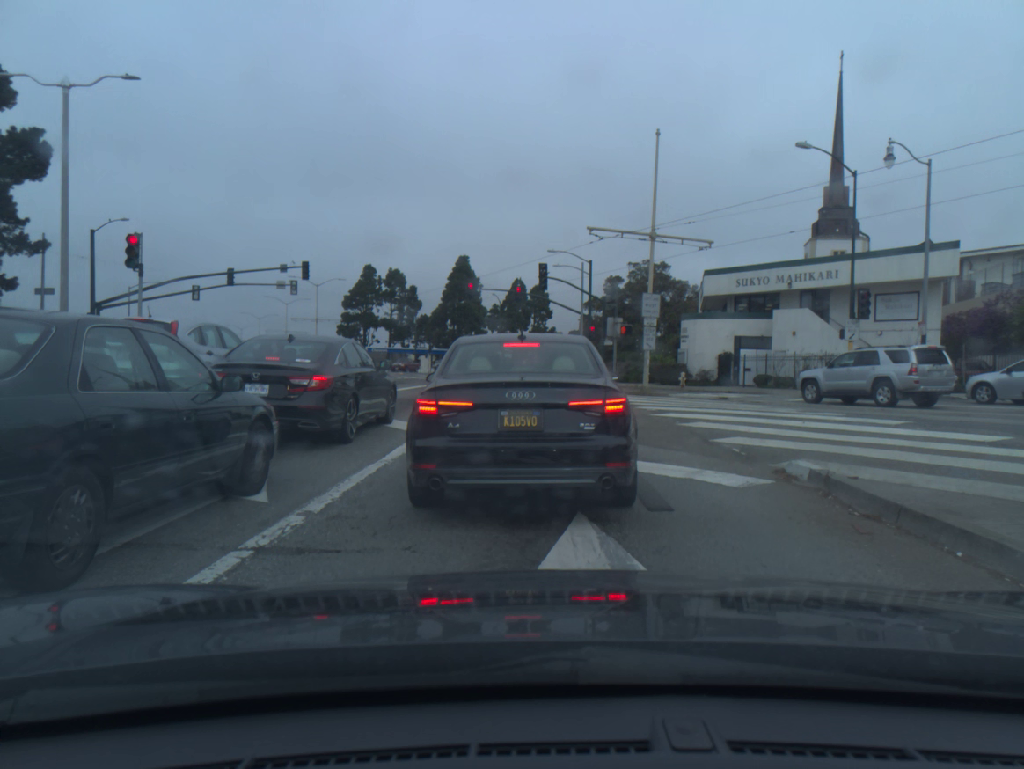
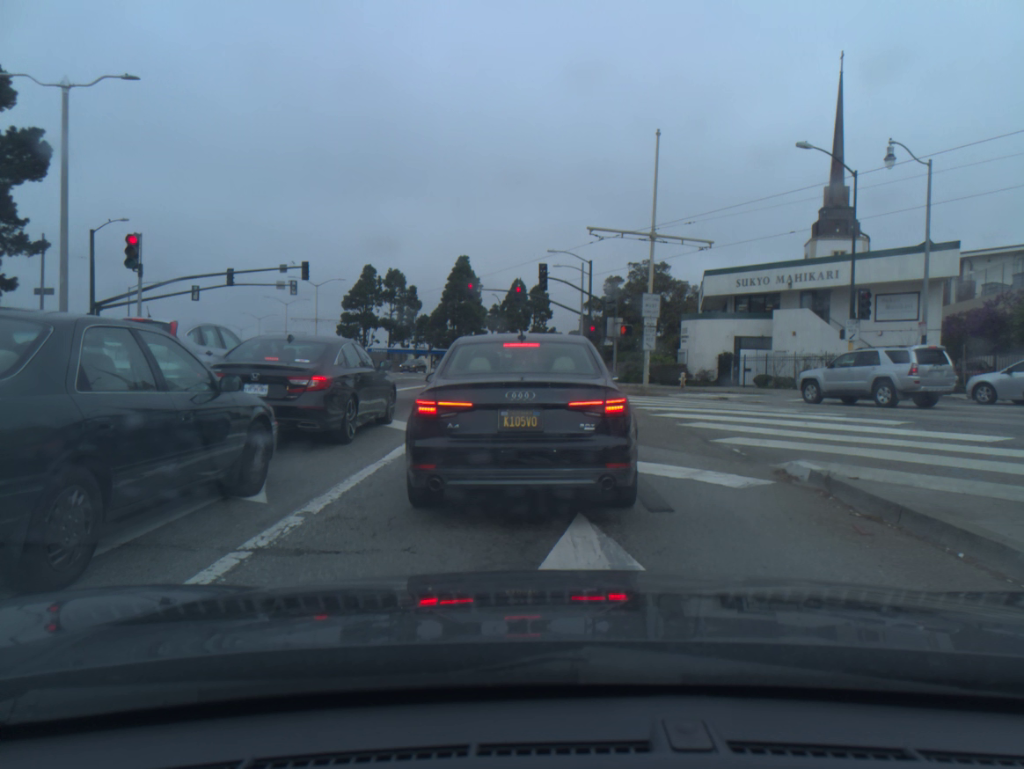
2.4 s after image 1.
(0.0, 0.0) m; 0°
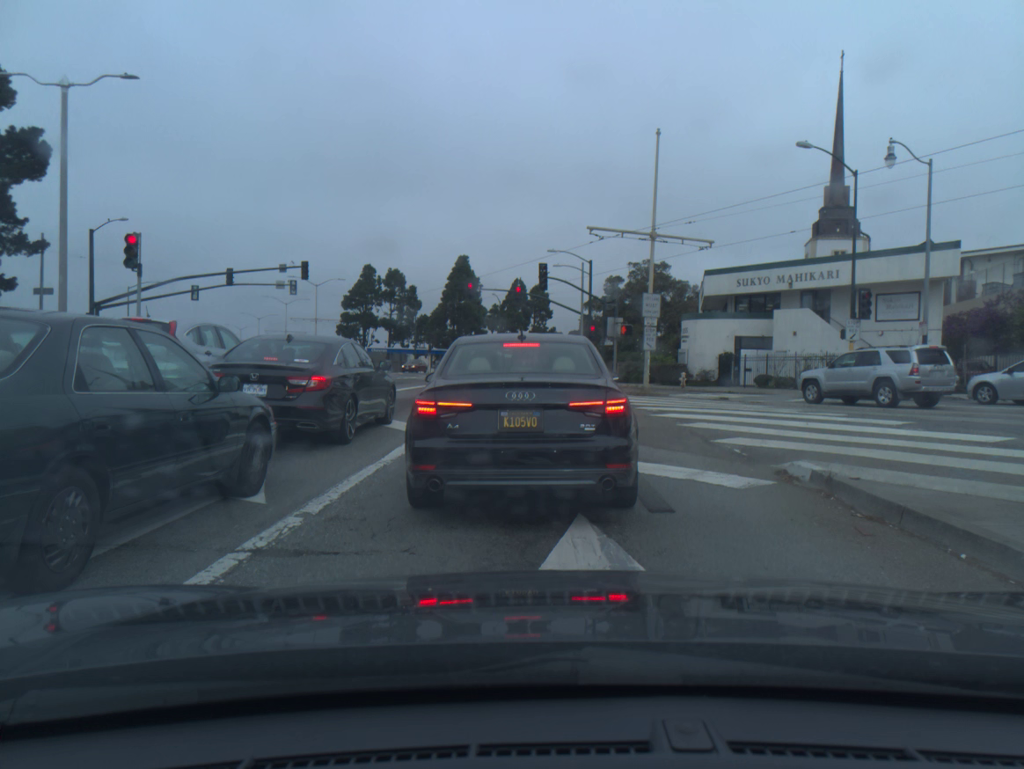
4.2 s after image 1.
(0.0, 0.0) m; 0°
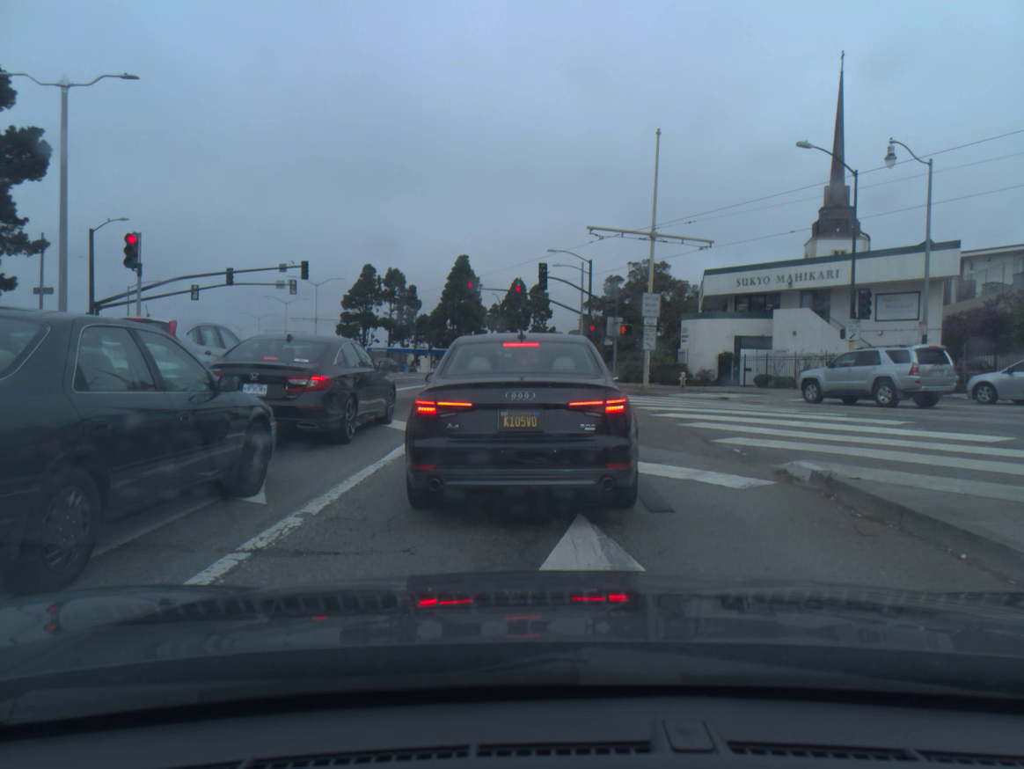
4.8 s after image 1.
(0.0, 0.0) m; 0°
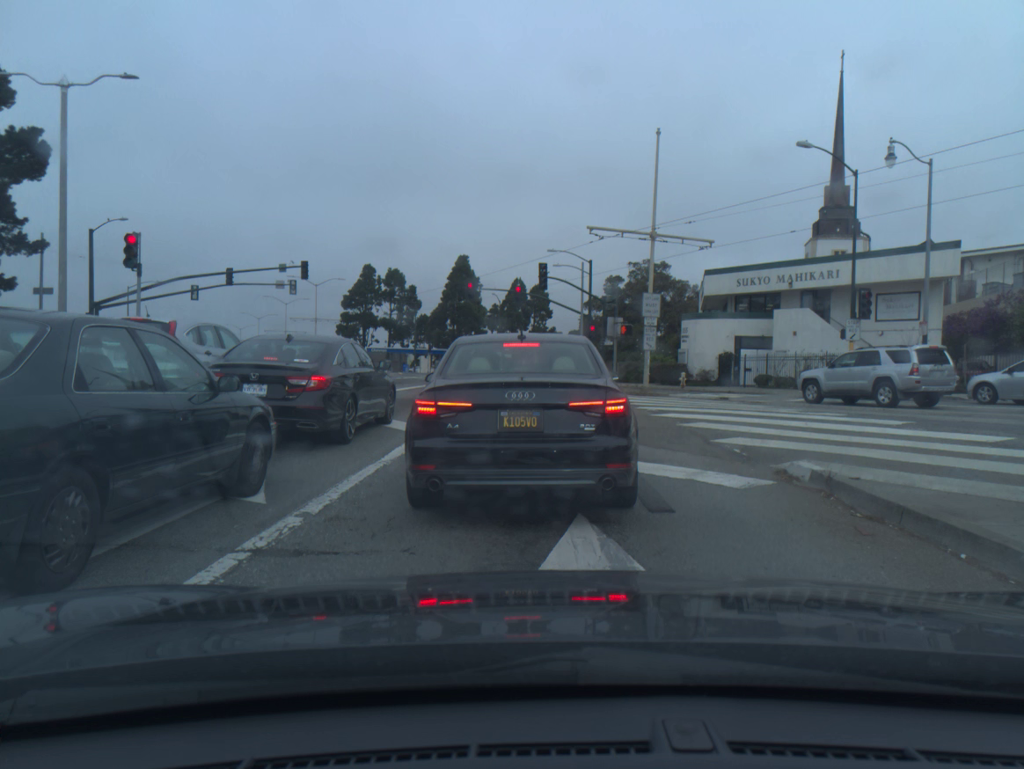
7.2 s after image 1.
(0.0, 0.0) m; 0°
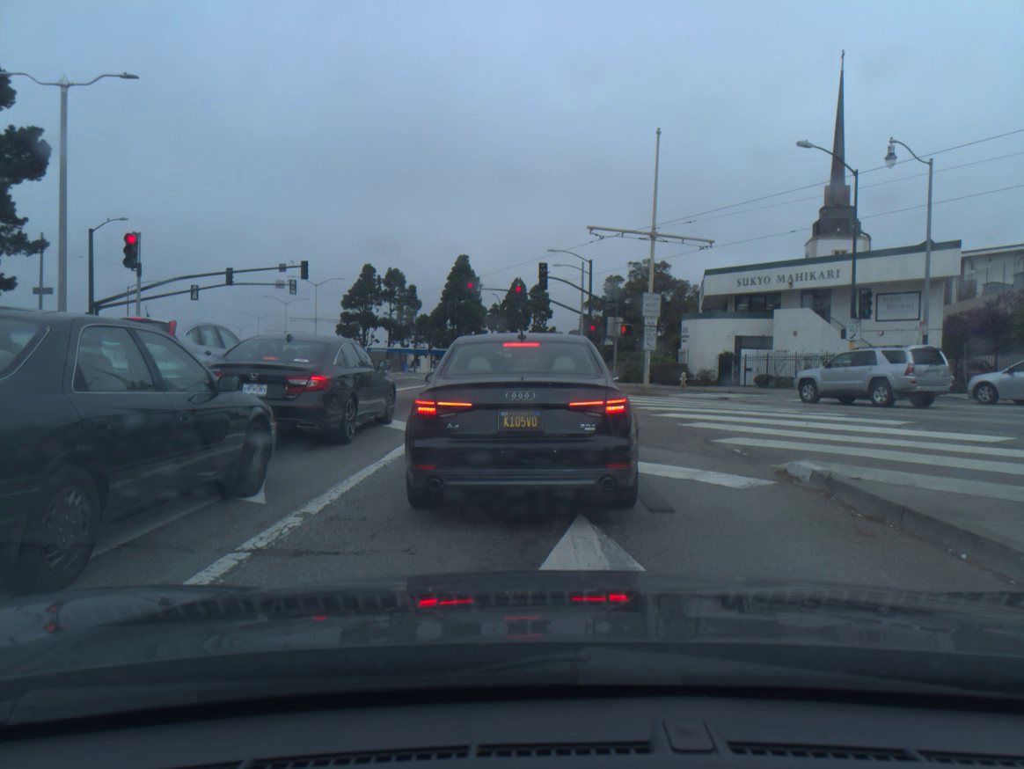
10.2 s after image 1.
(0.0, 0.0) m; 0°
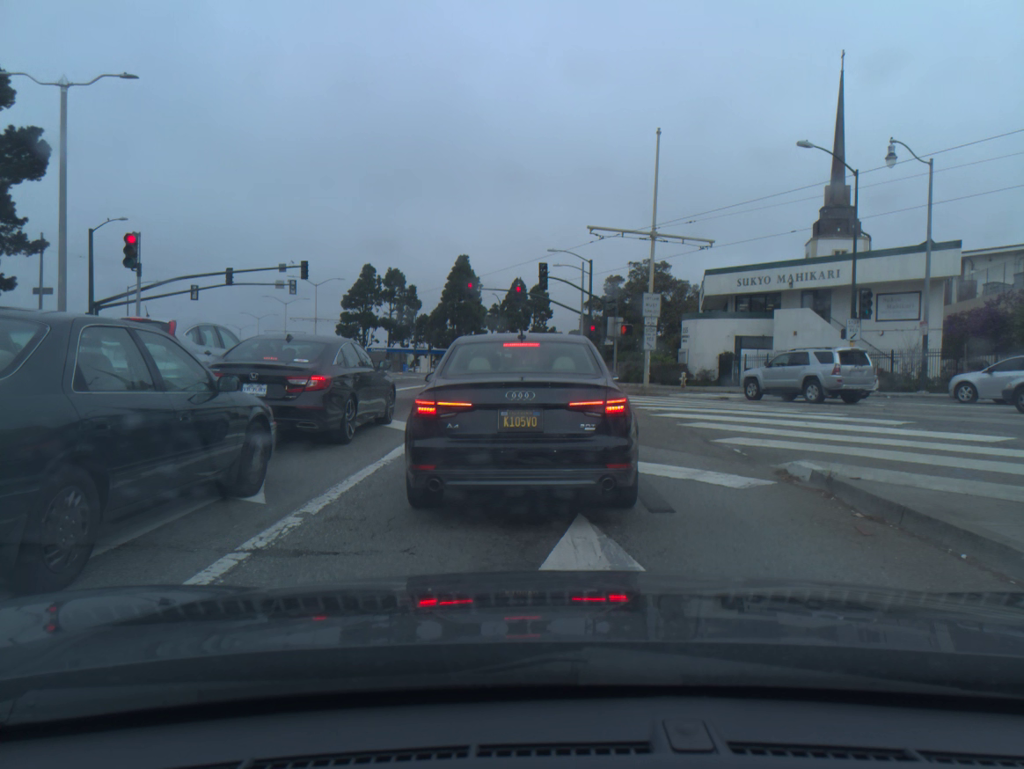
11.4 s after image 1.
(0.0, 0.0) m; 0°
